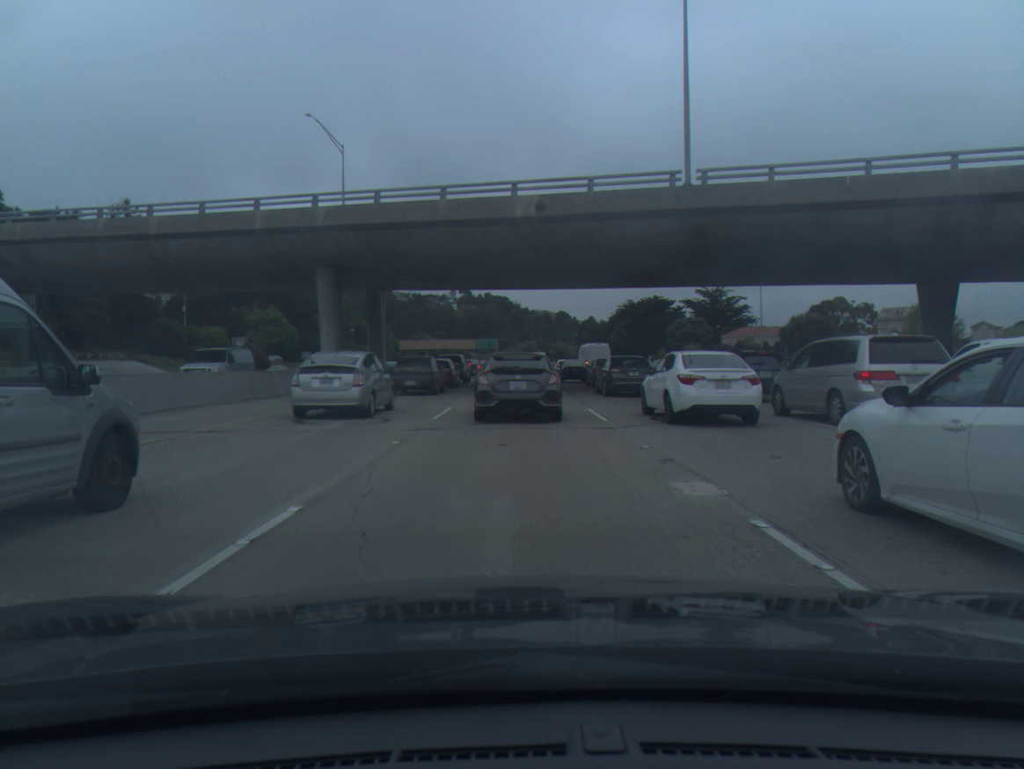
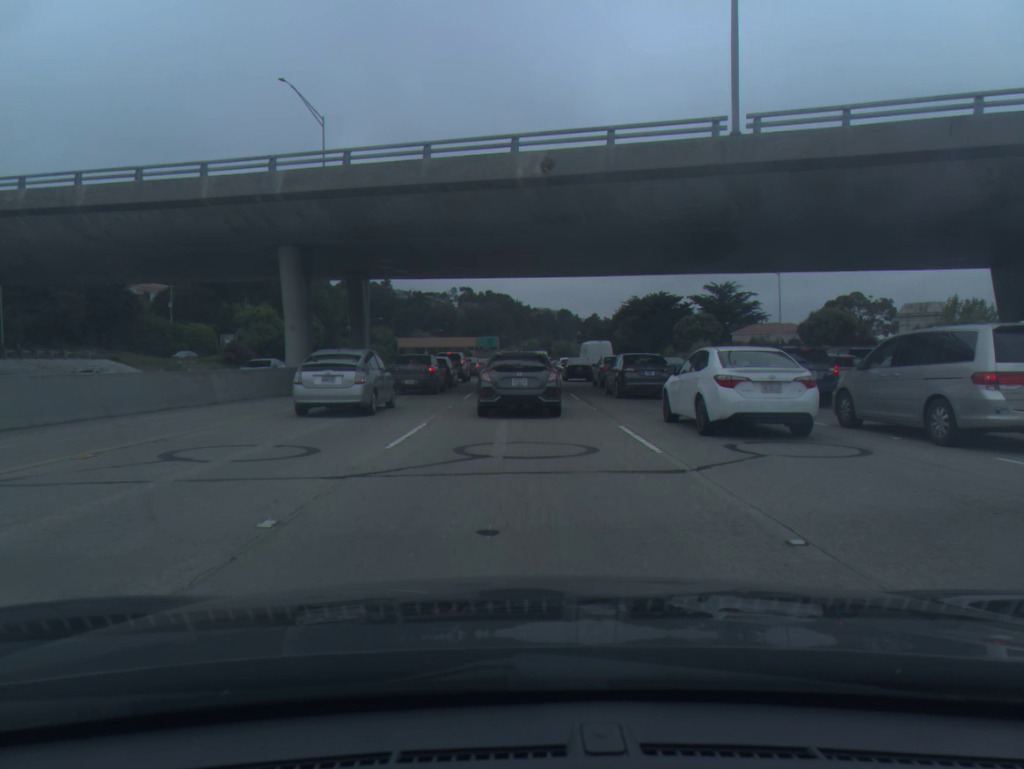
(0.0, +6.0) m; 0°
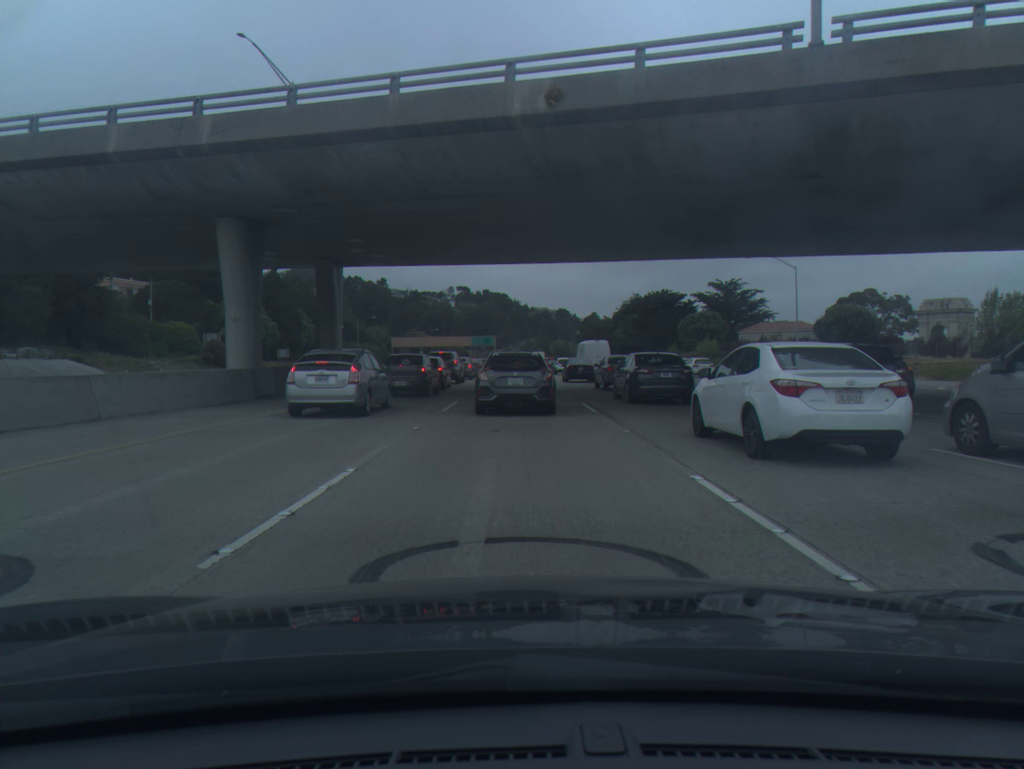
(0.0, +6.2) m; 0°
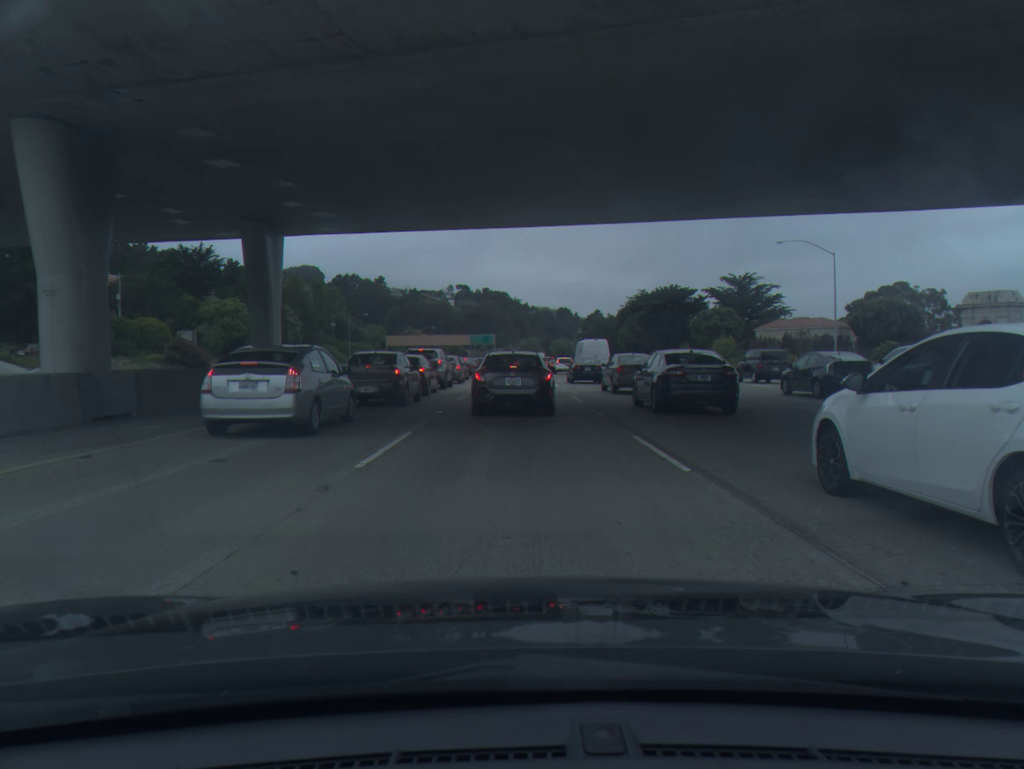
(0.0, +10.1) m; 0°
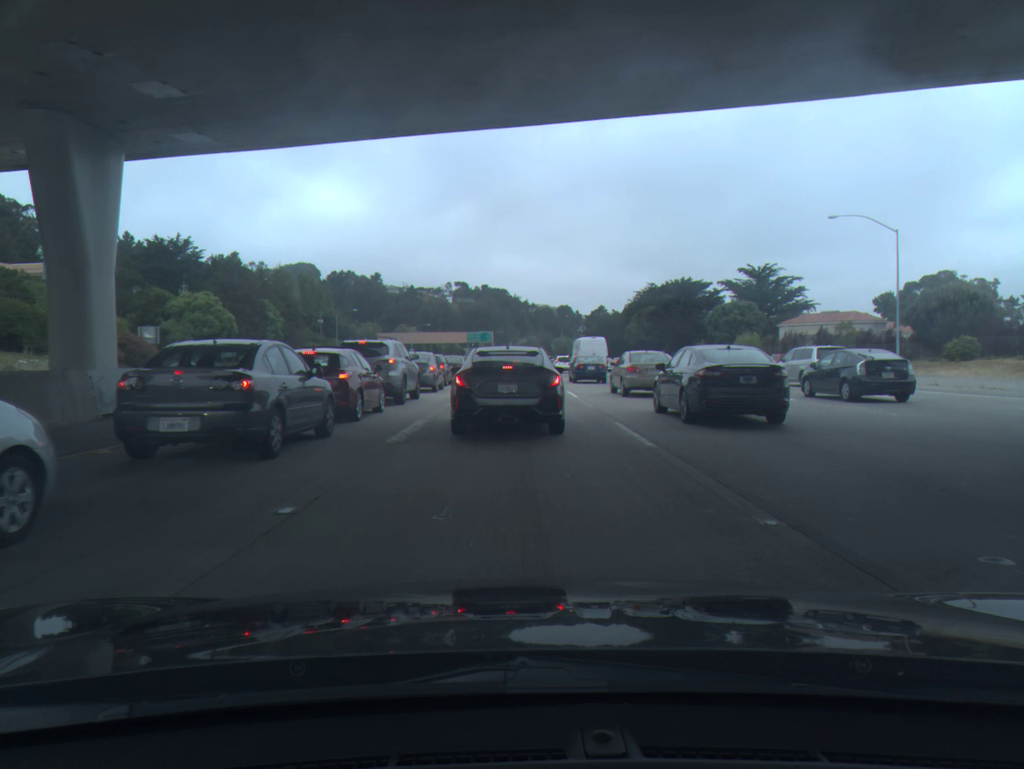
(-0.1, +12.0) m; 0°
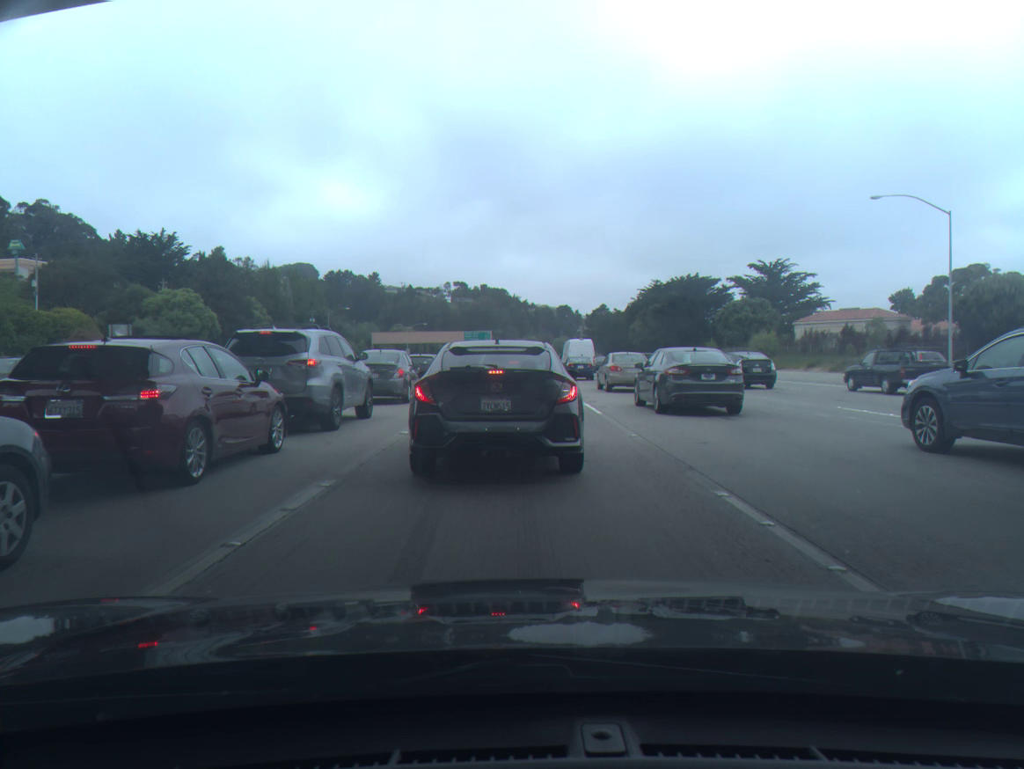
(0.0, +7.9) m; +1°
